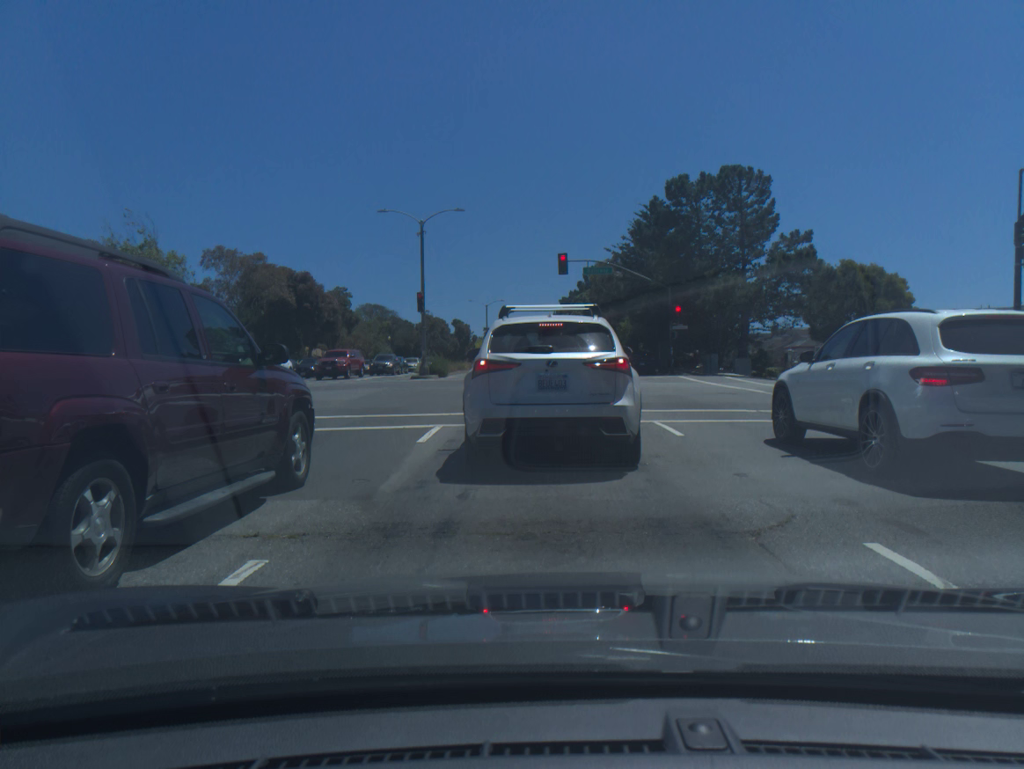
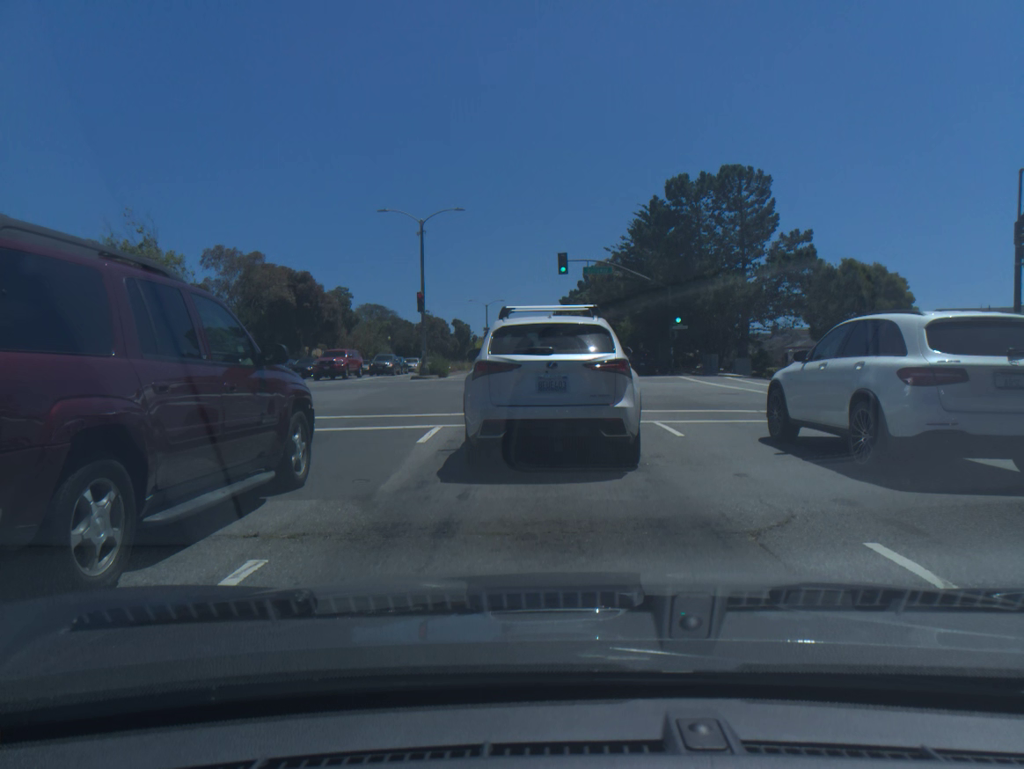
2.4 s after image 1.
(0.0, 0.0) m; -1°
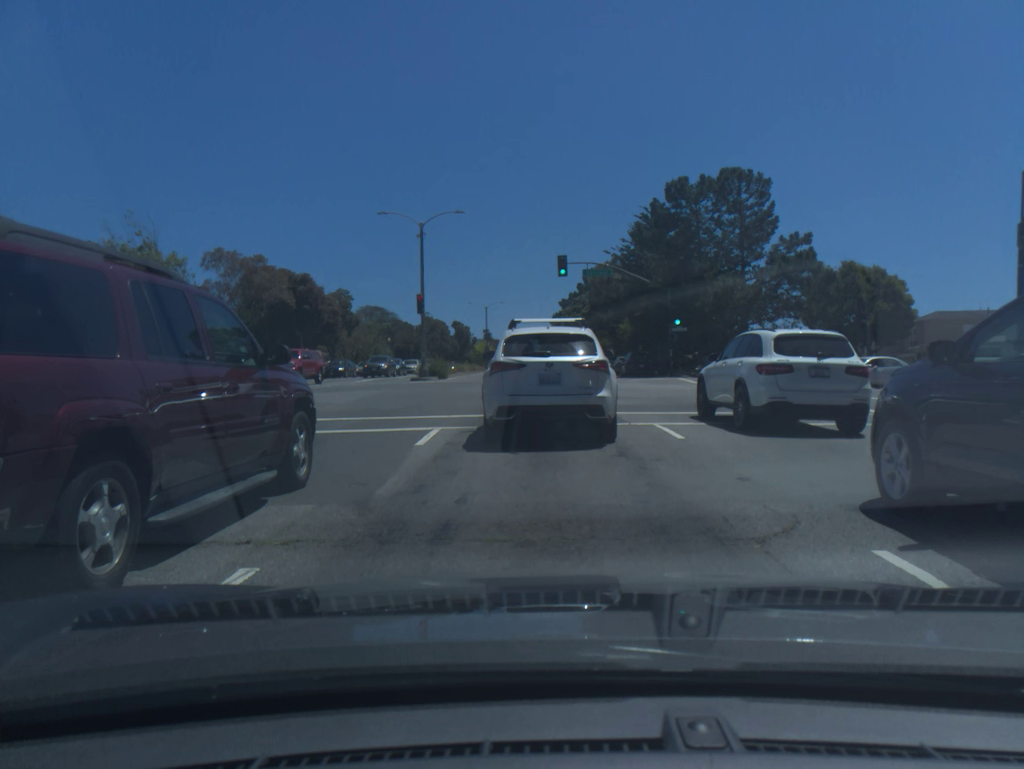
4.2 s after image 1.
(0.0, 0.0) m; -1°
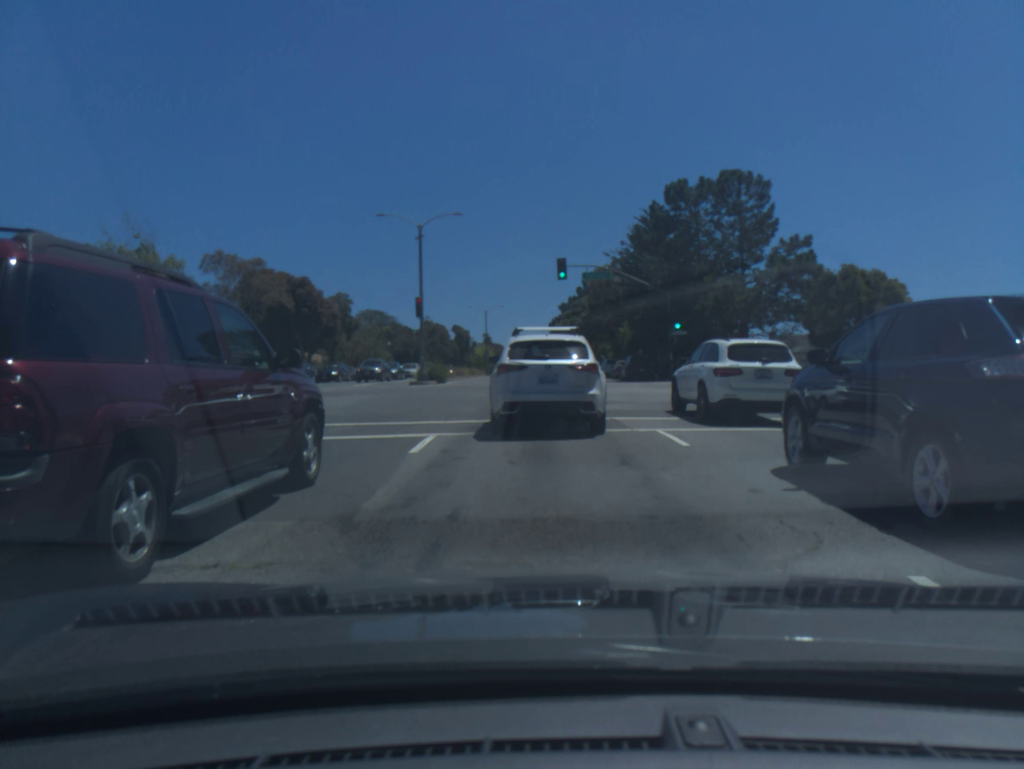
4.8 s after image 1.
(-0.1, +0.5) m; 0°
